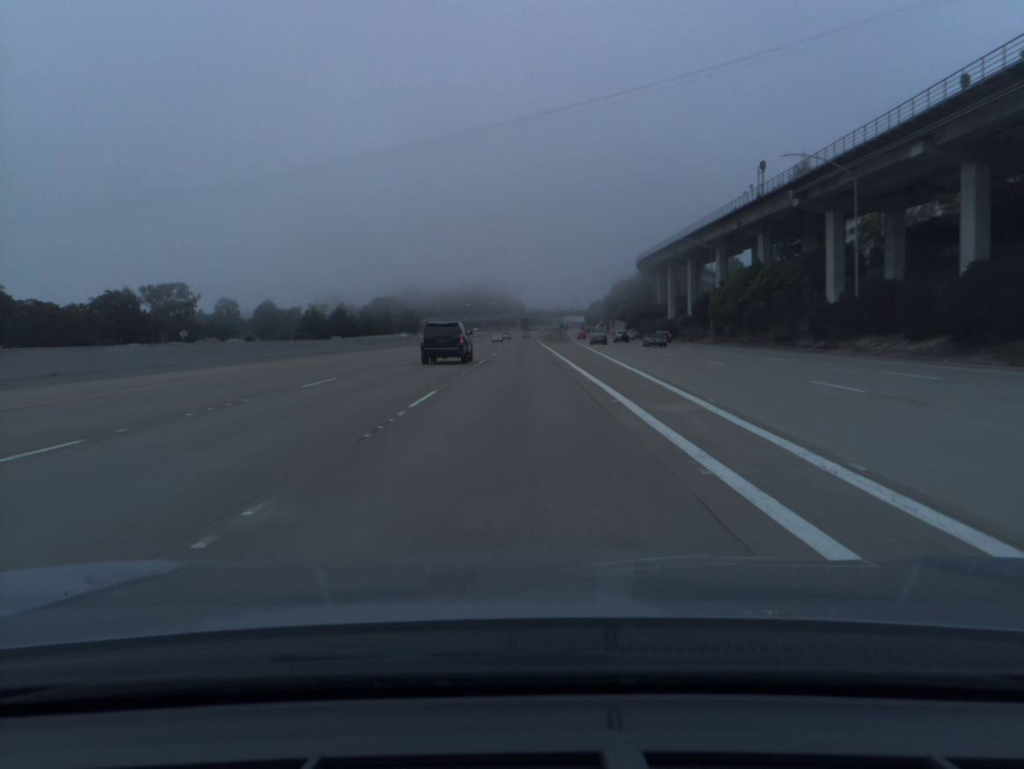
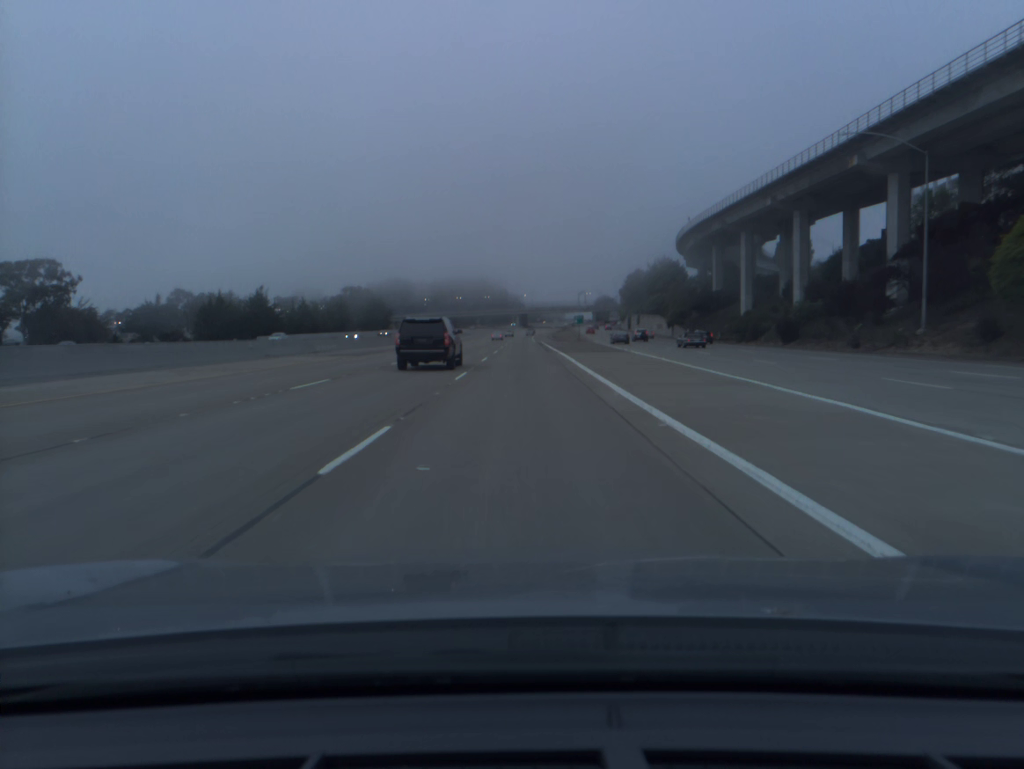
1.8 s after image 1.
(0.0, +56.4) m; 0°
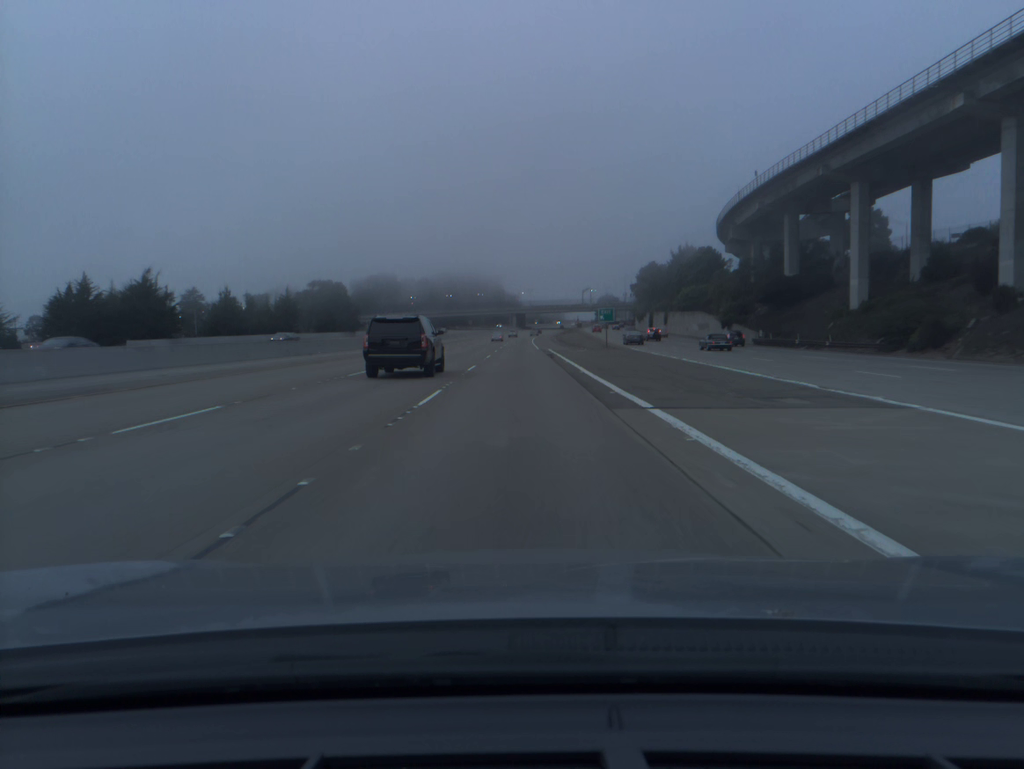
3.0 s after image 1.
(+0.1, +36.9) m; 0°
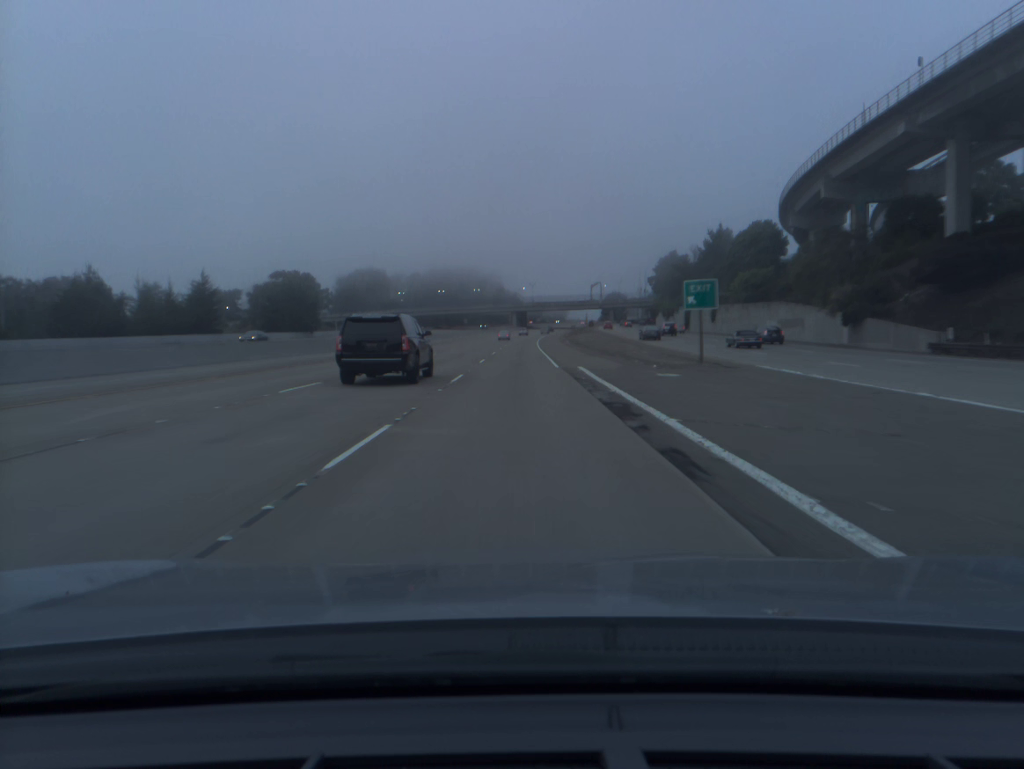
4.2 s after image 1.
(0.0, +36.3) m; 0°
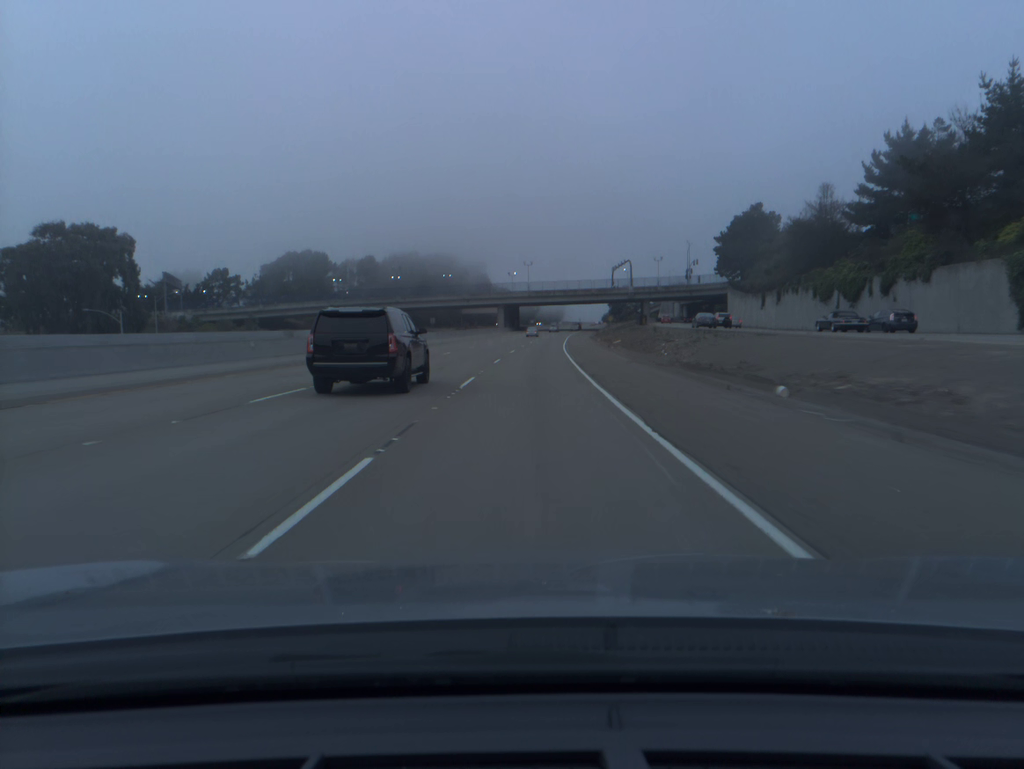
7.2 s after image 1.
(-0.1, +89.7) m; +1°
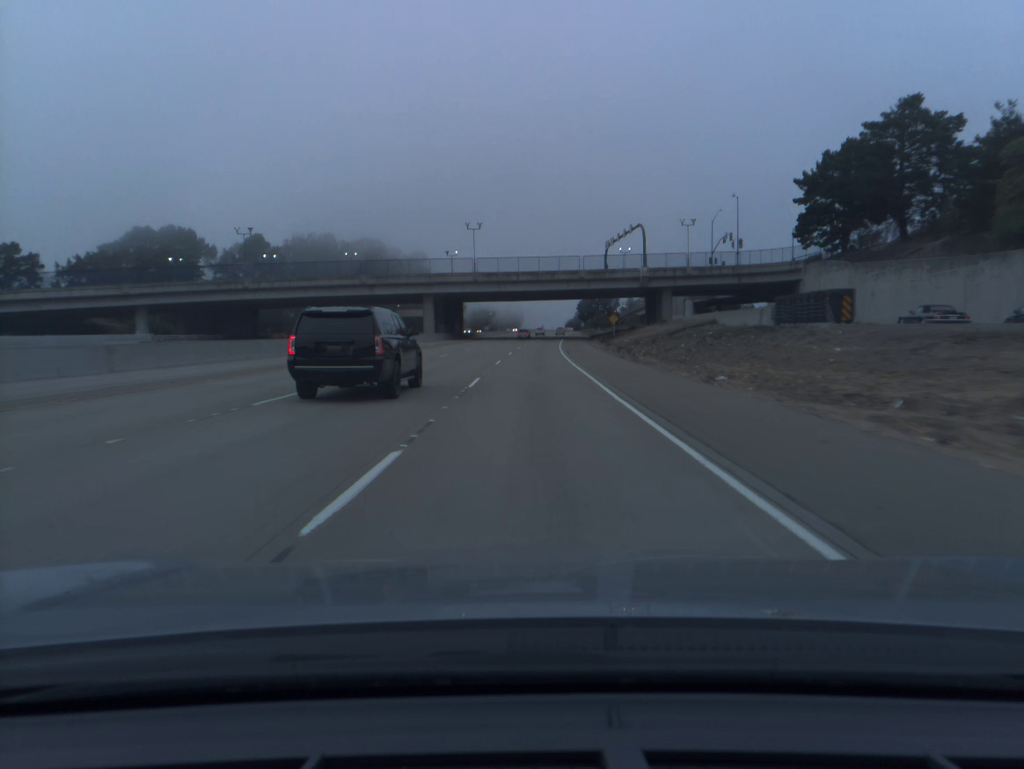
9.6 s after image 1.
(+1.8, +71.9) m; +3°
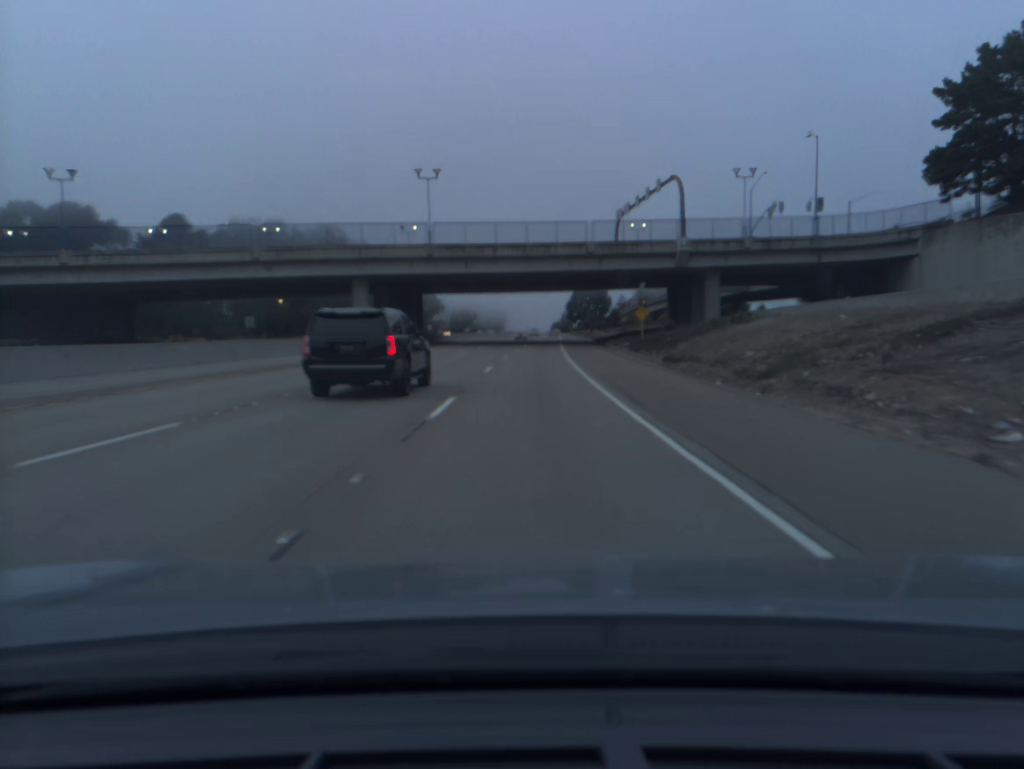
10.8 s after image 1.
(+0.4, +36.0) m; +1°
